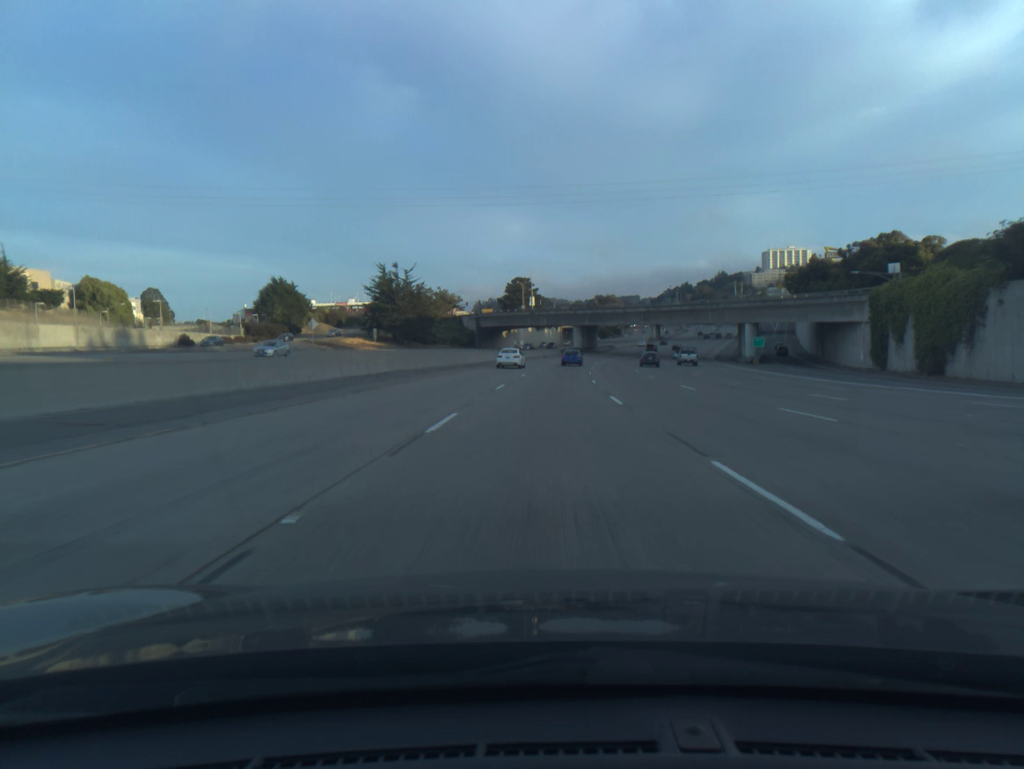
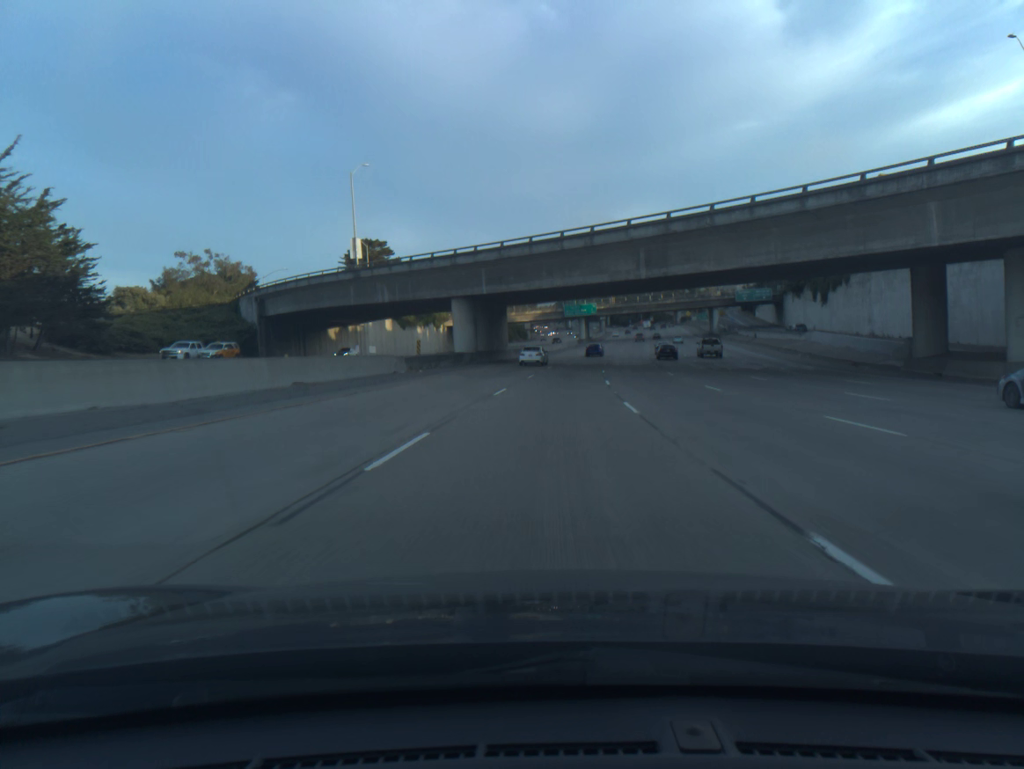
(+4.8, +91.5) m; +7°
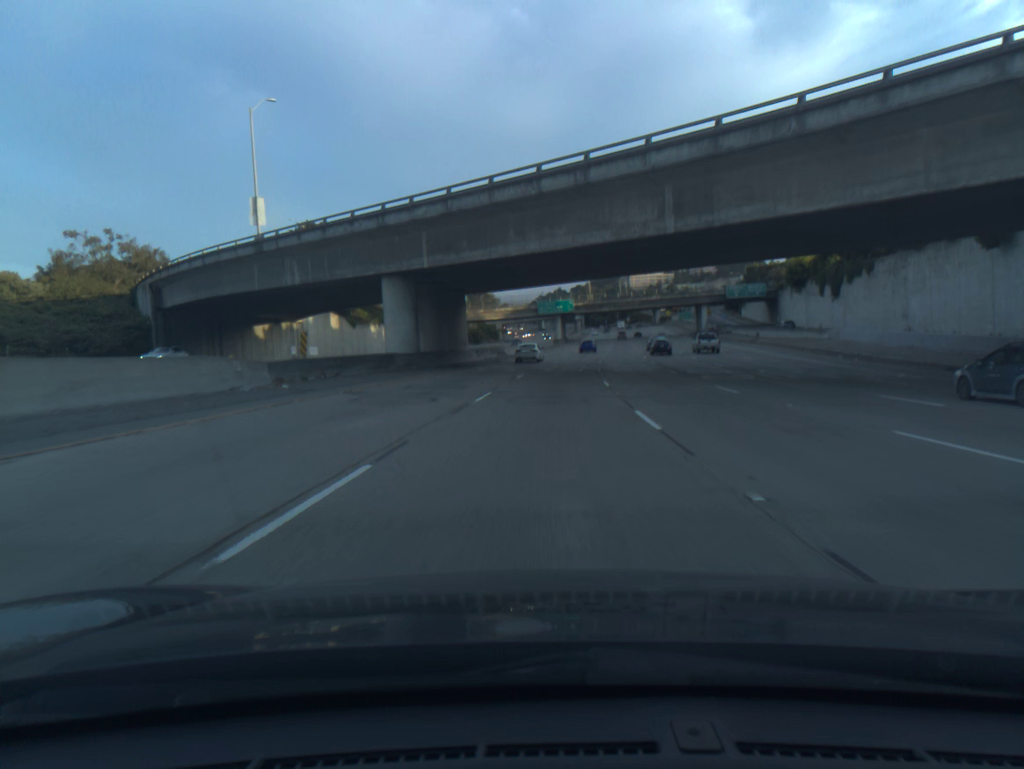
(+0.3, +18.3) m; +2°
